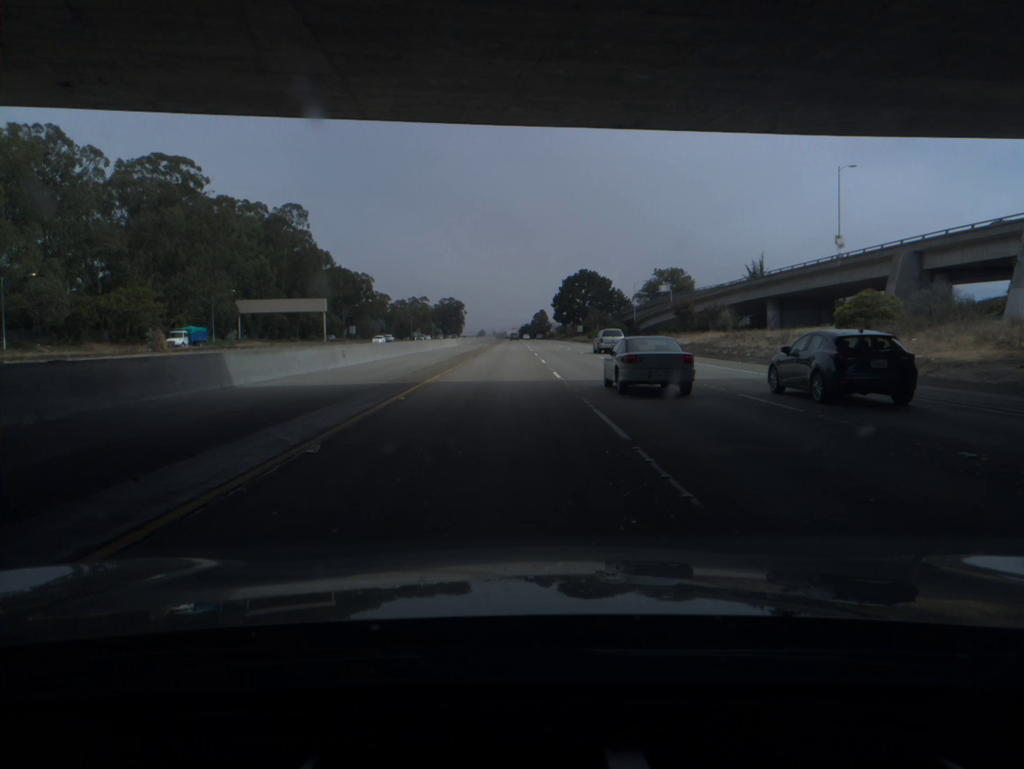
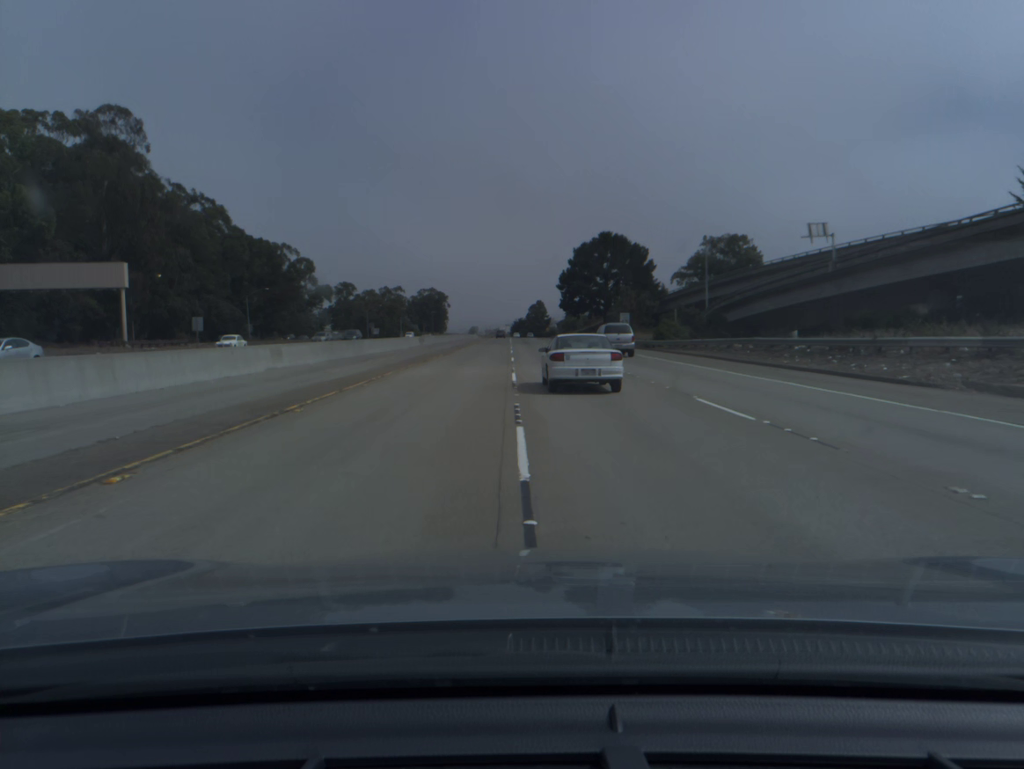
(+0.6, +75.0) m; +1°
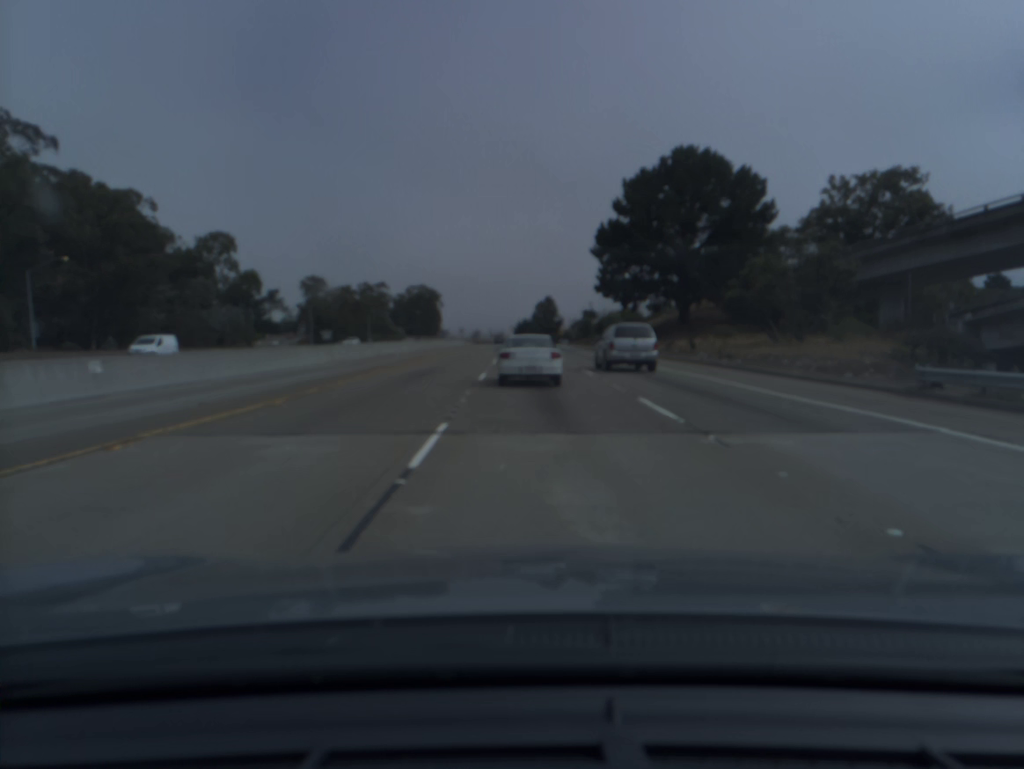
(-0.1, +72.4) m; 0°
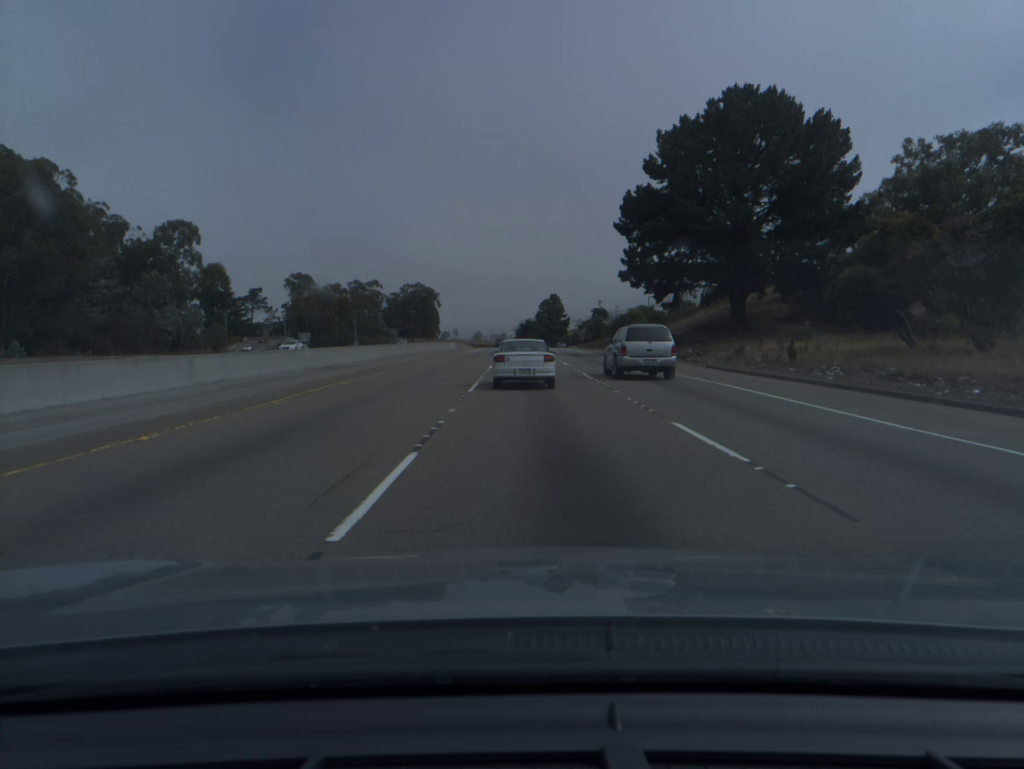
(0.0, +17.8) m; 0°
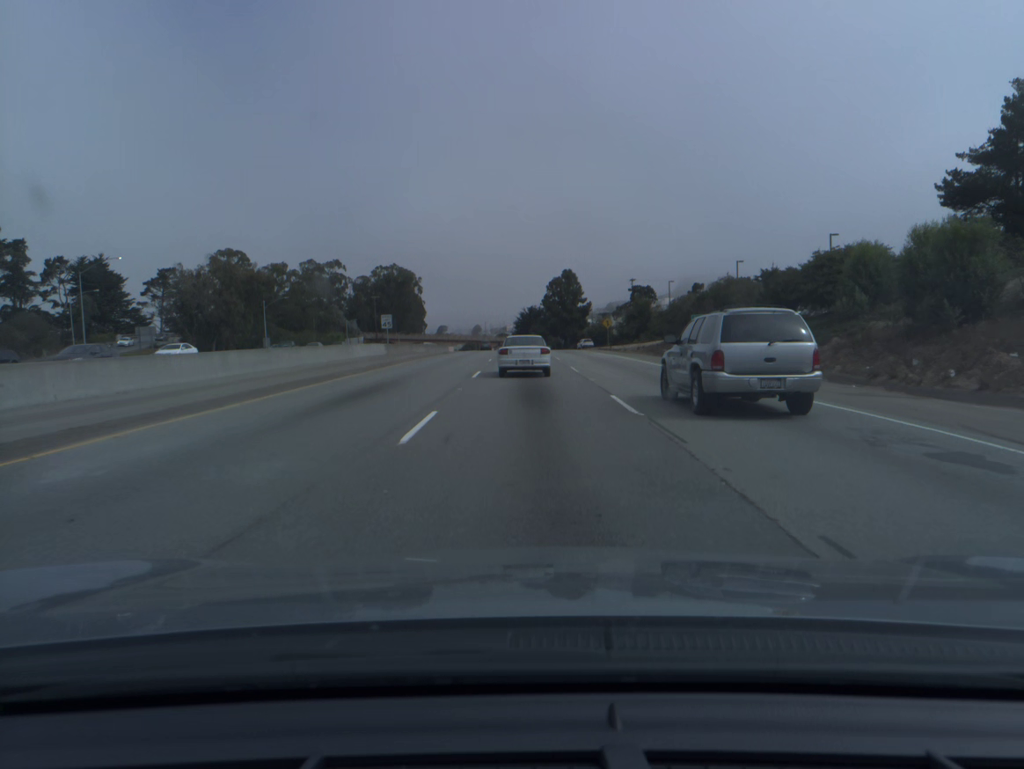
(-0.2, +69.5) m; 0°
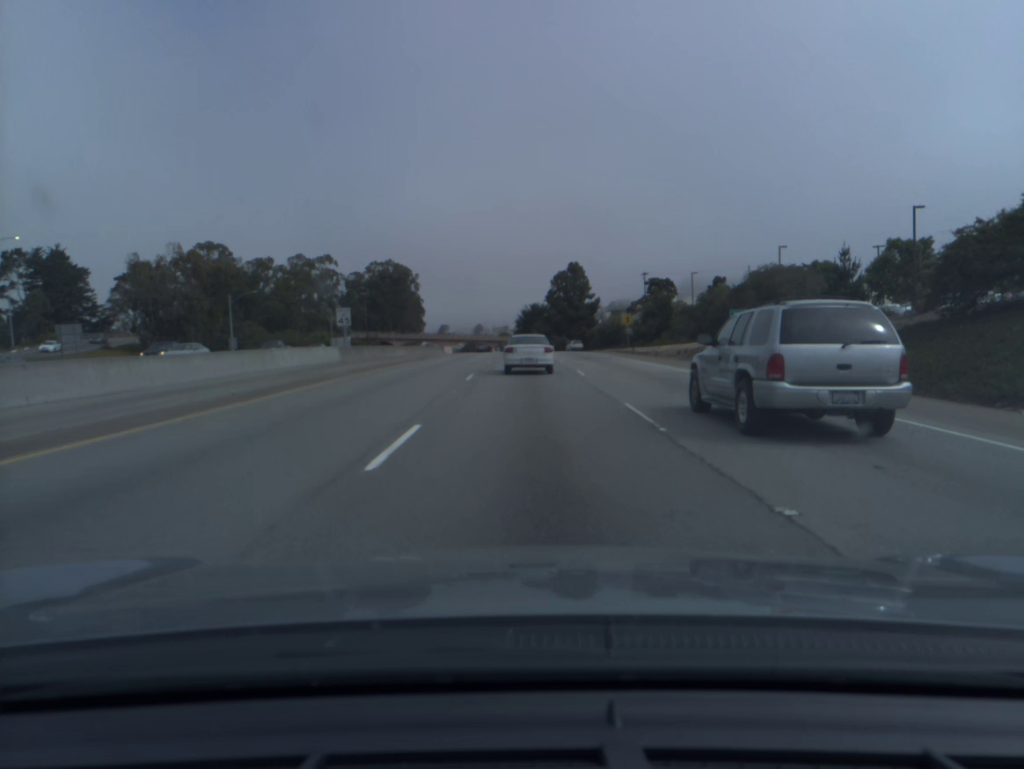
(0.0, +17.0) m; 0°
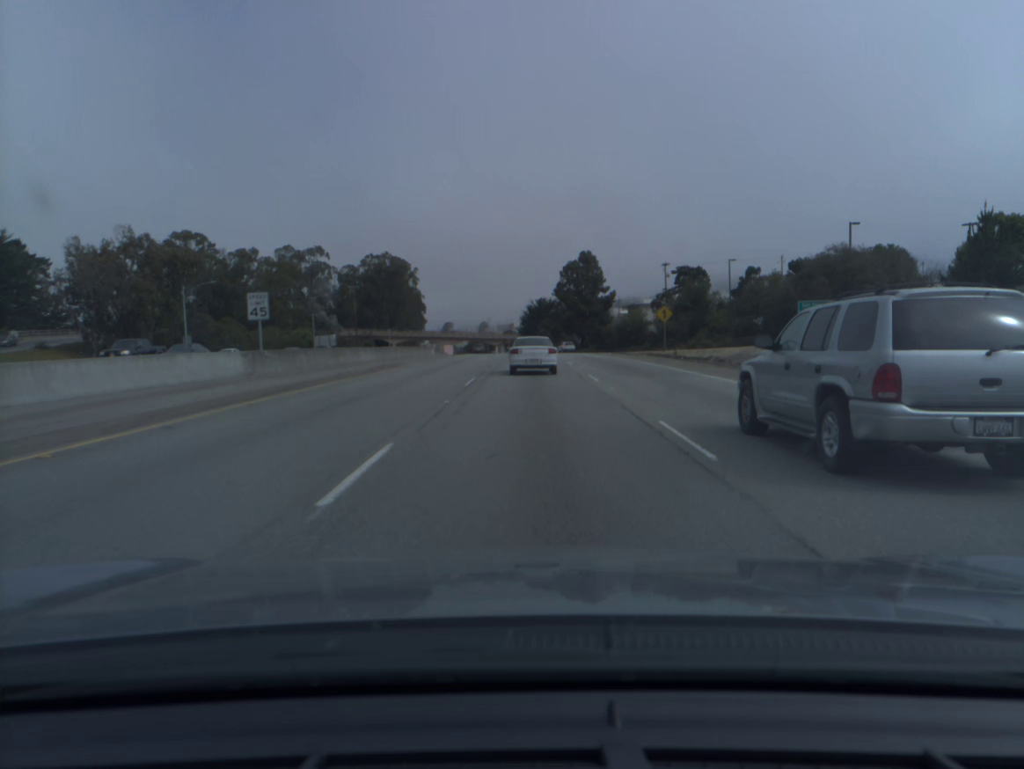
(-0.1, +16.8) m; 0°
